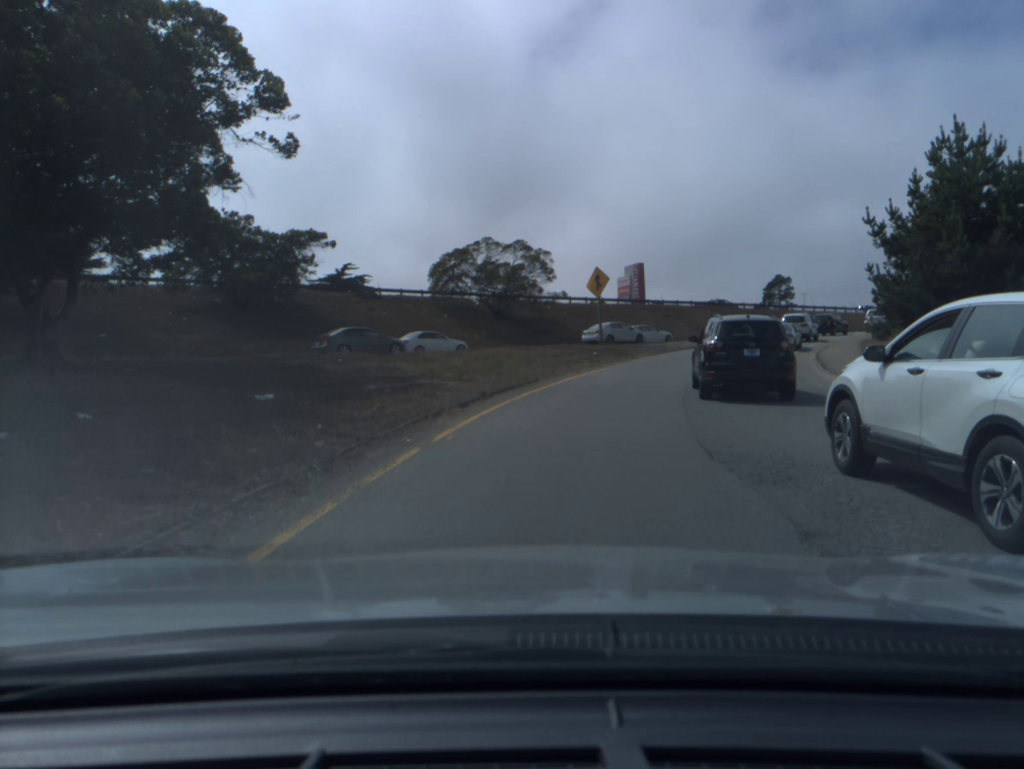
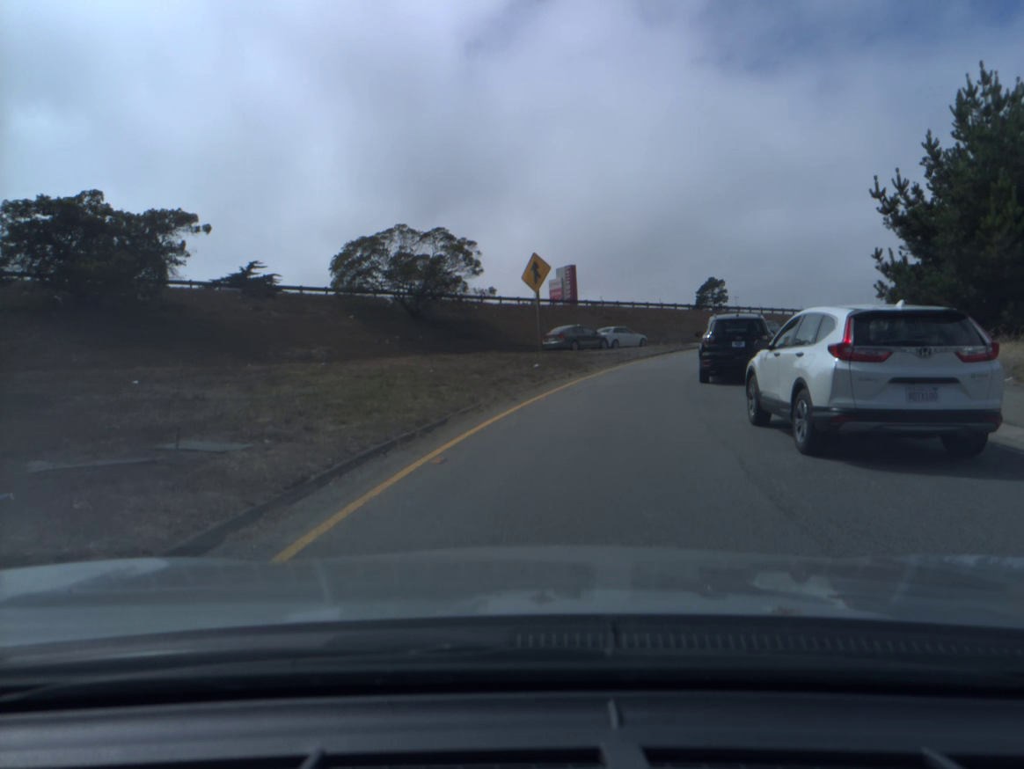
(+0.3, +9.0) m; +5°
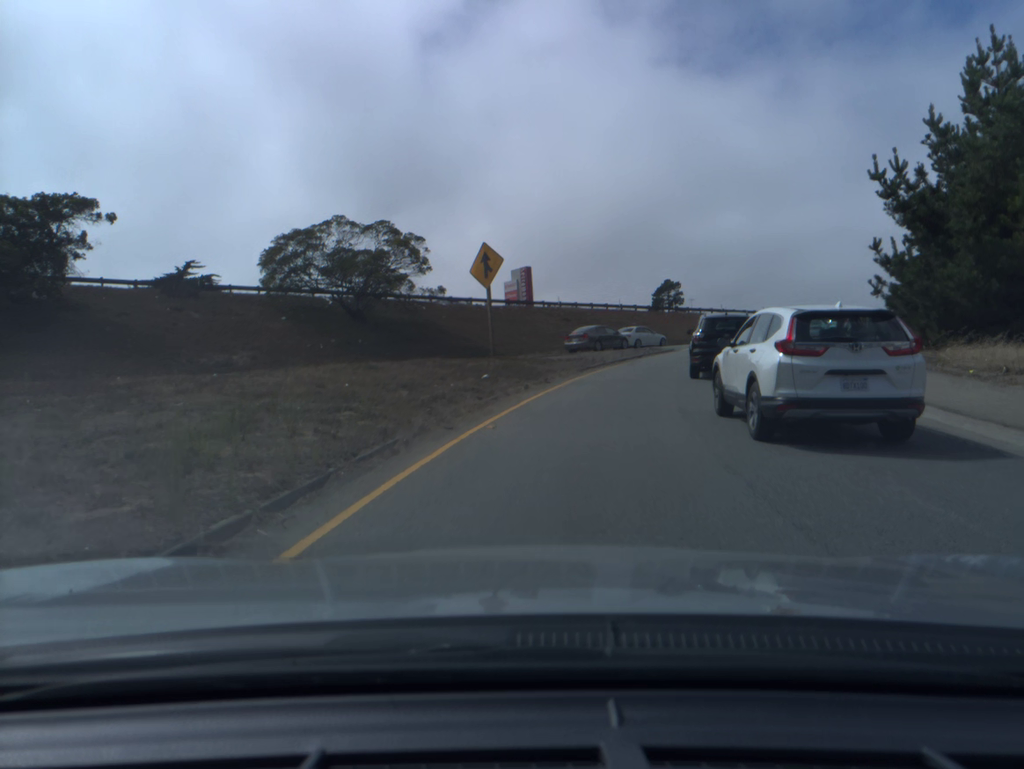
(+0.1, +4.4) m; +3°
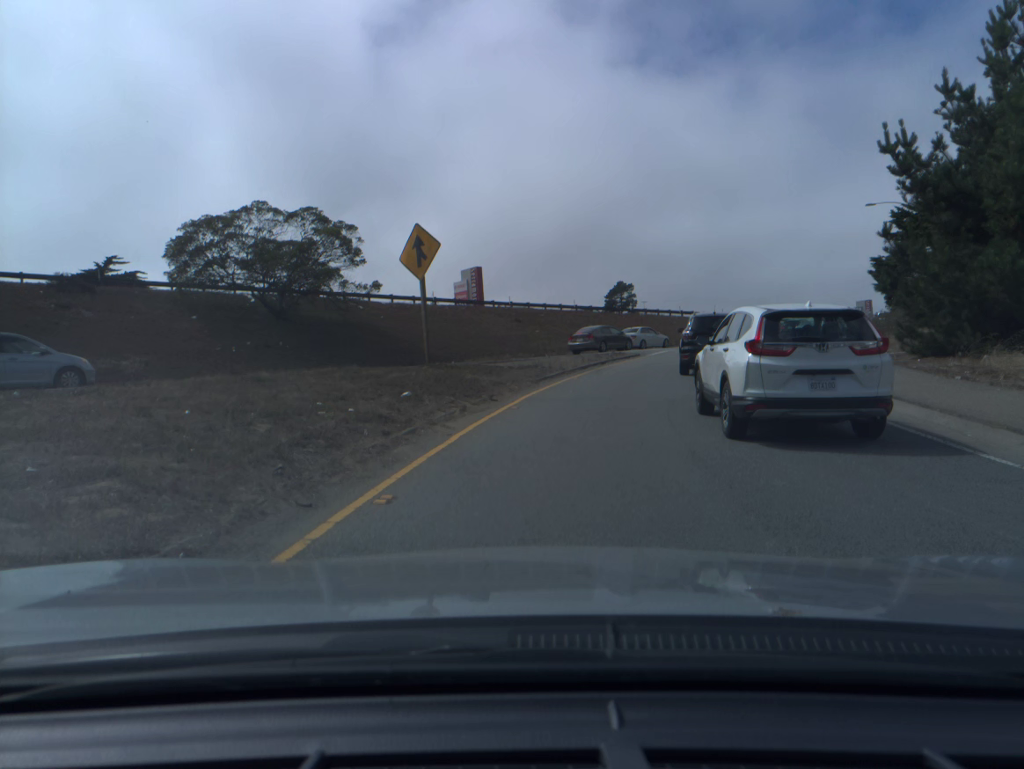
(+0.1, +4.8) m; +3°
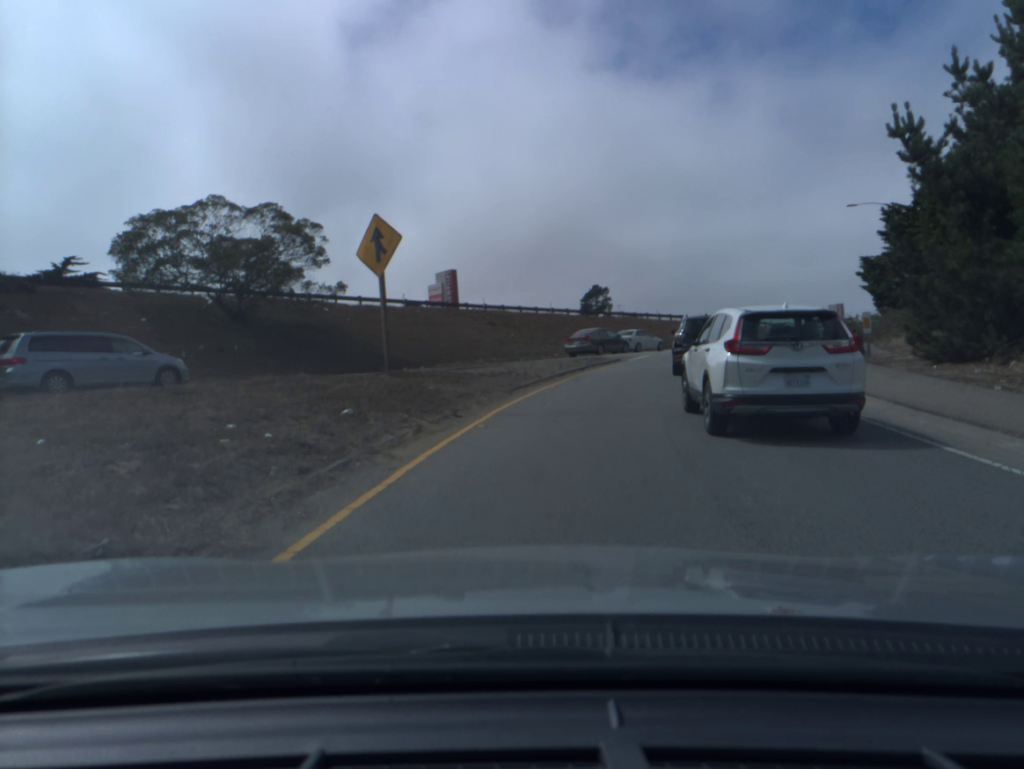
(0.0, +2.4) m; +2°
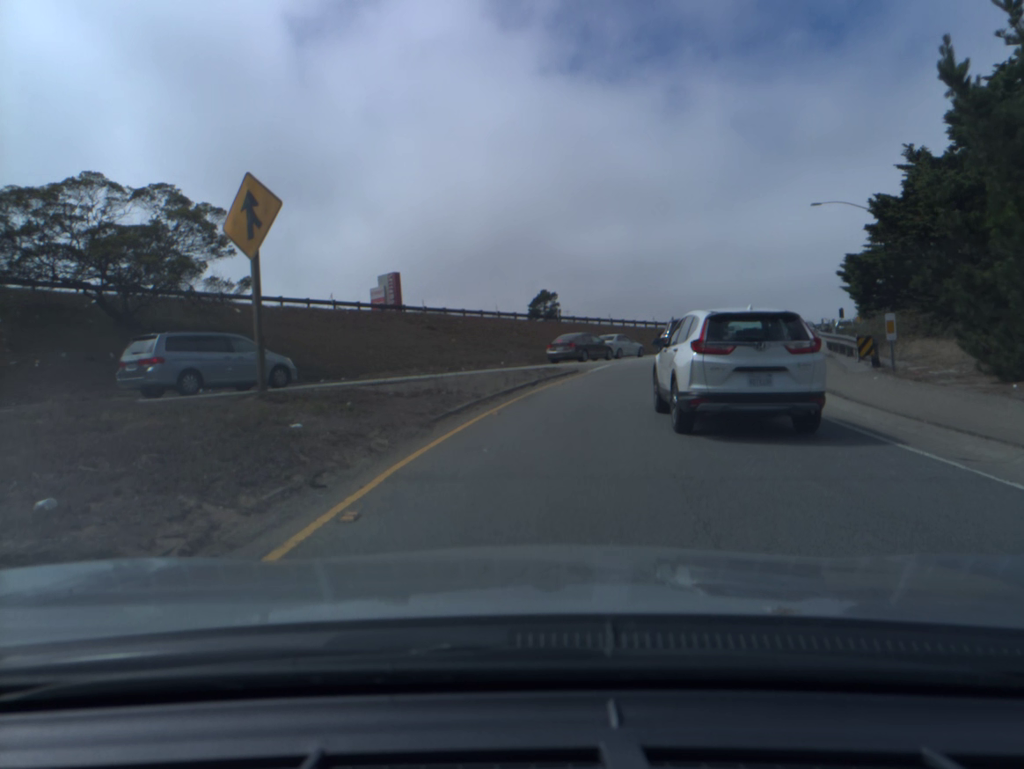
(+0.2, +5.3) m; +4°
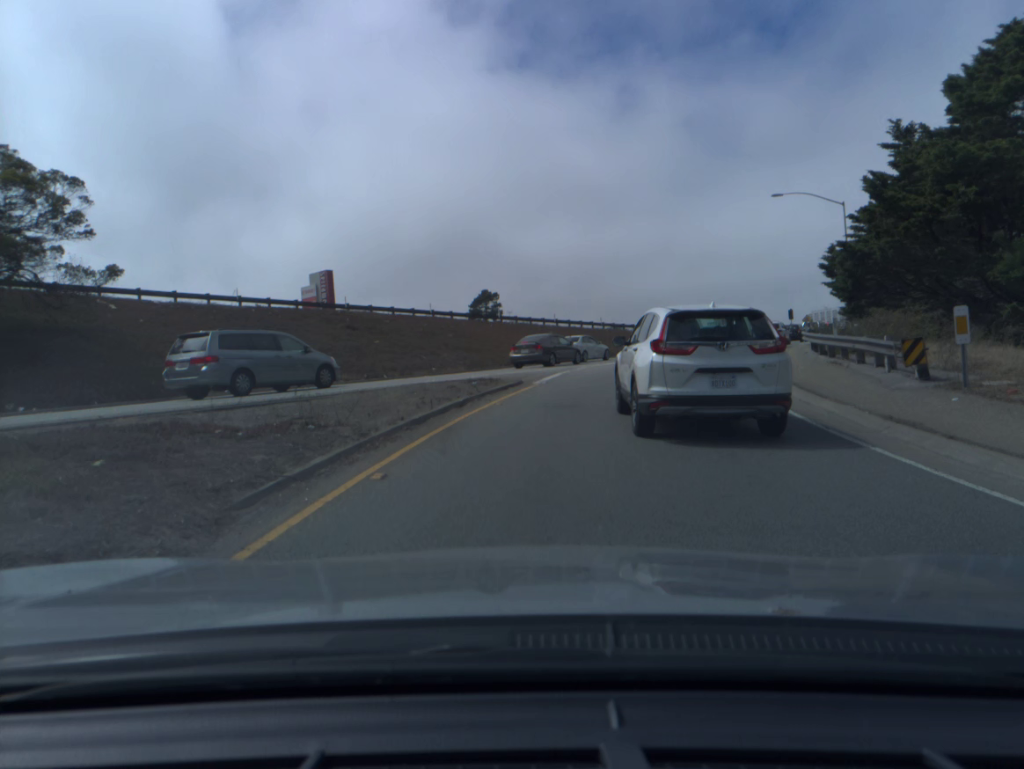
(+0.2, +5.8) m; +5°
